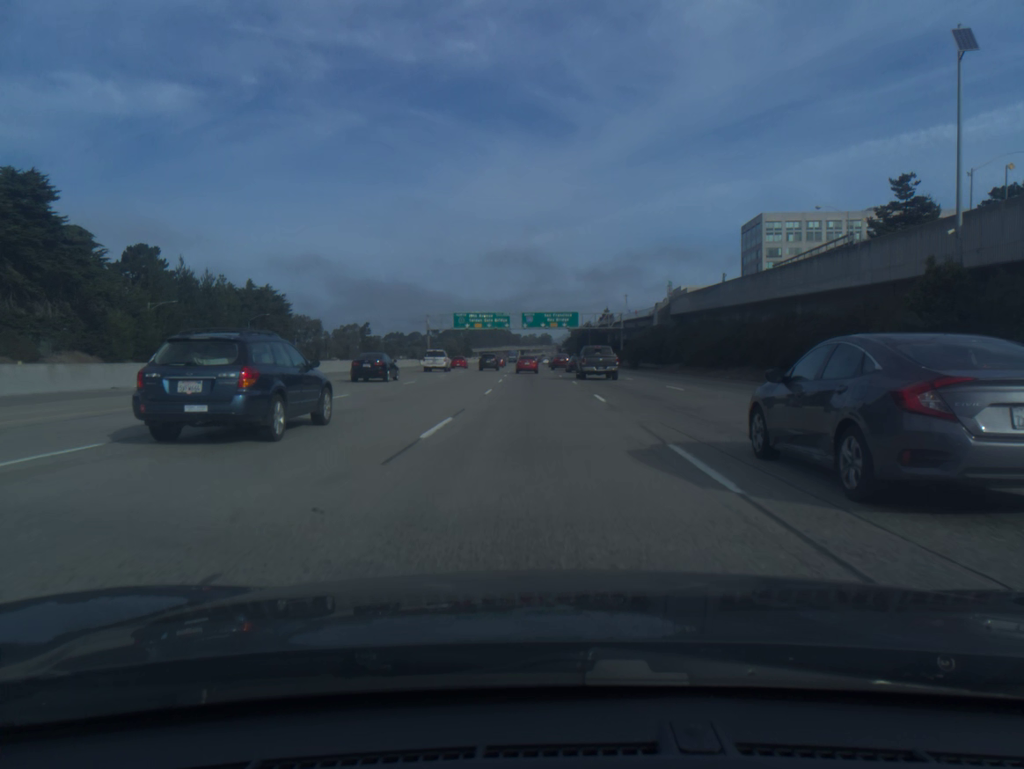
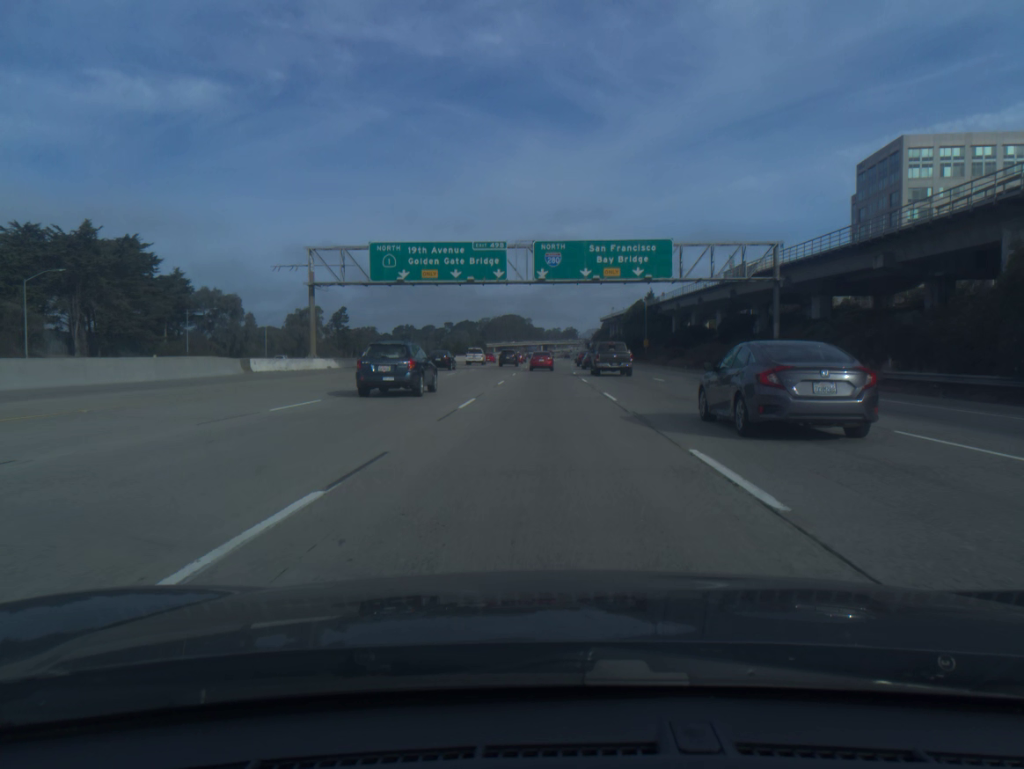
(-1.0, +77.8) m; -2°
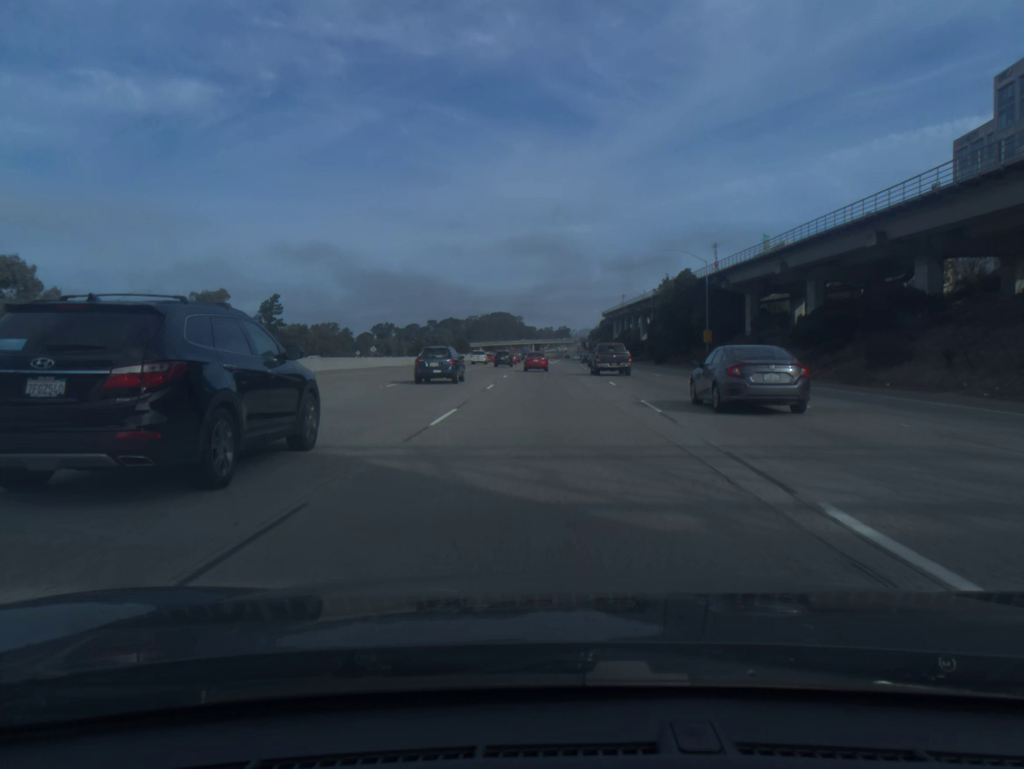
(+0.3, +61.1) m; +1°
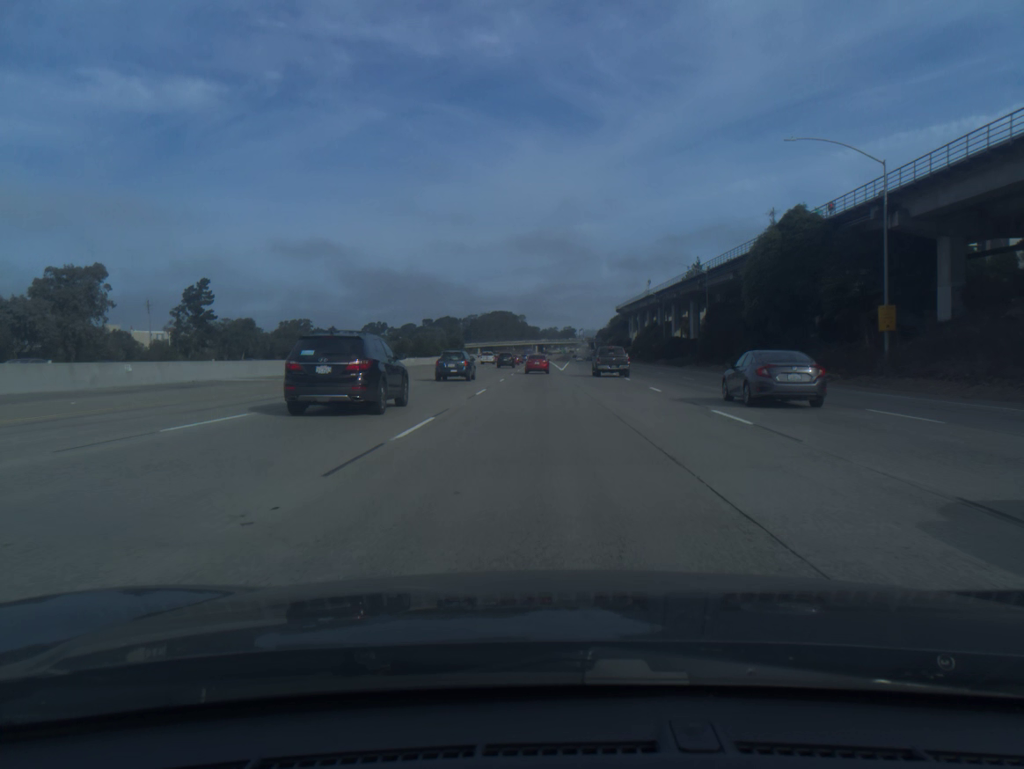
(+0.1, +45.3) m; 0°
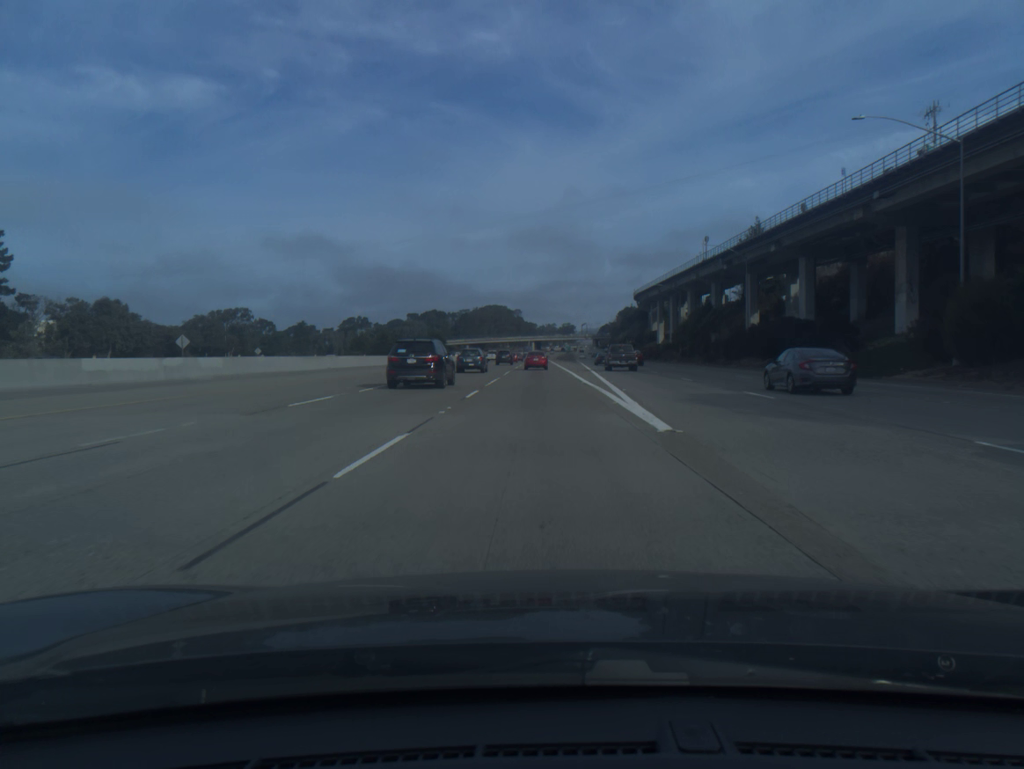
(-0.2, +60.7) m; 0°
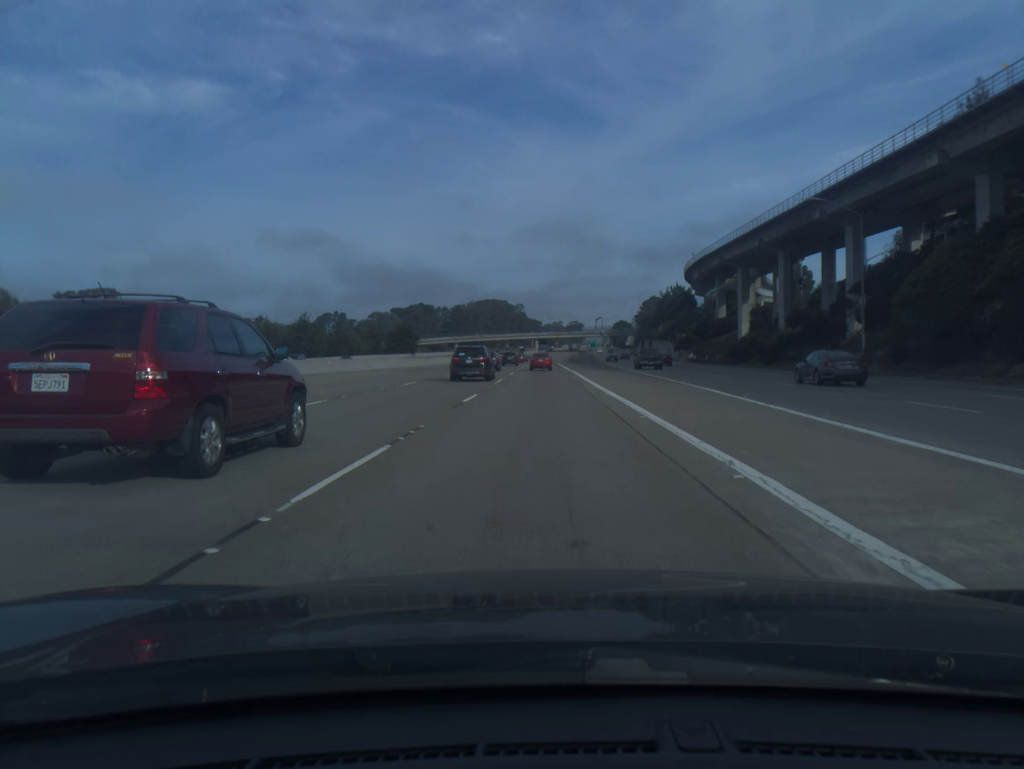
(-0.2, +76.6) m; 0°
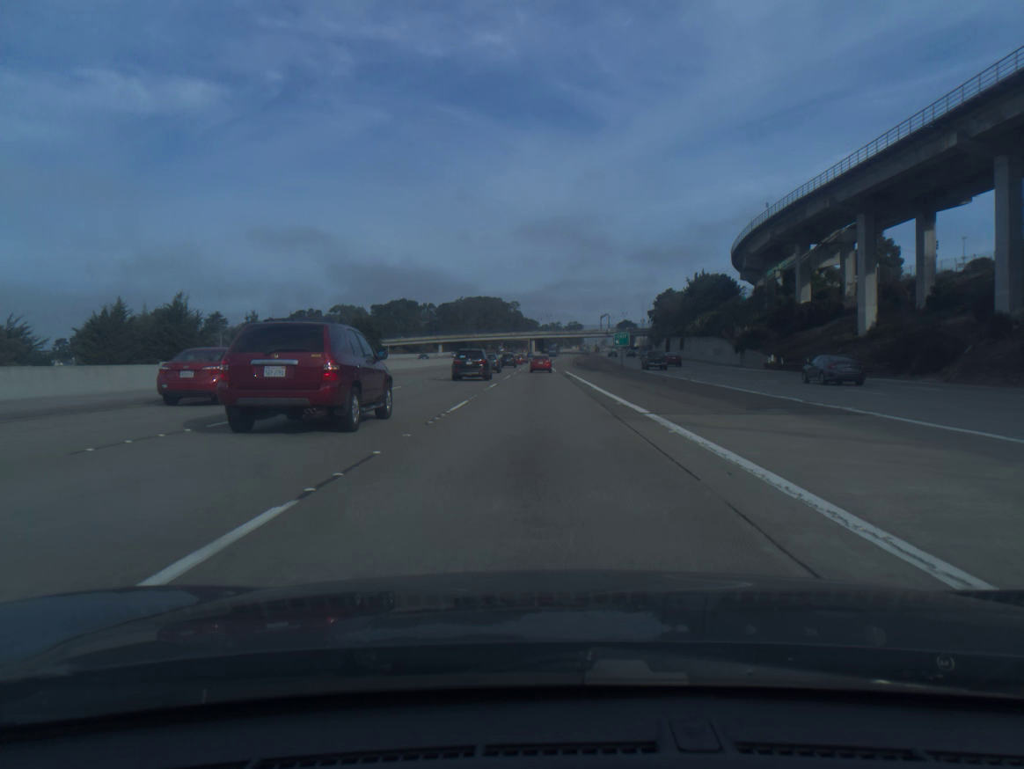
(+0.1, +46.8) m; 0°
